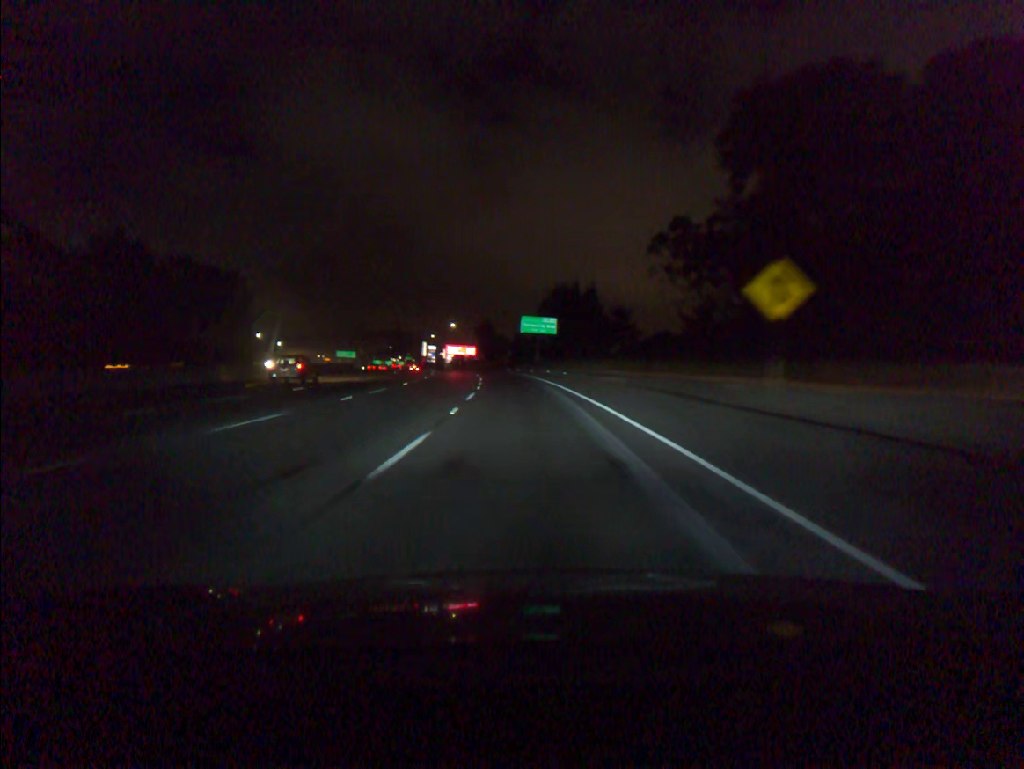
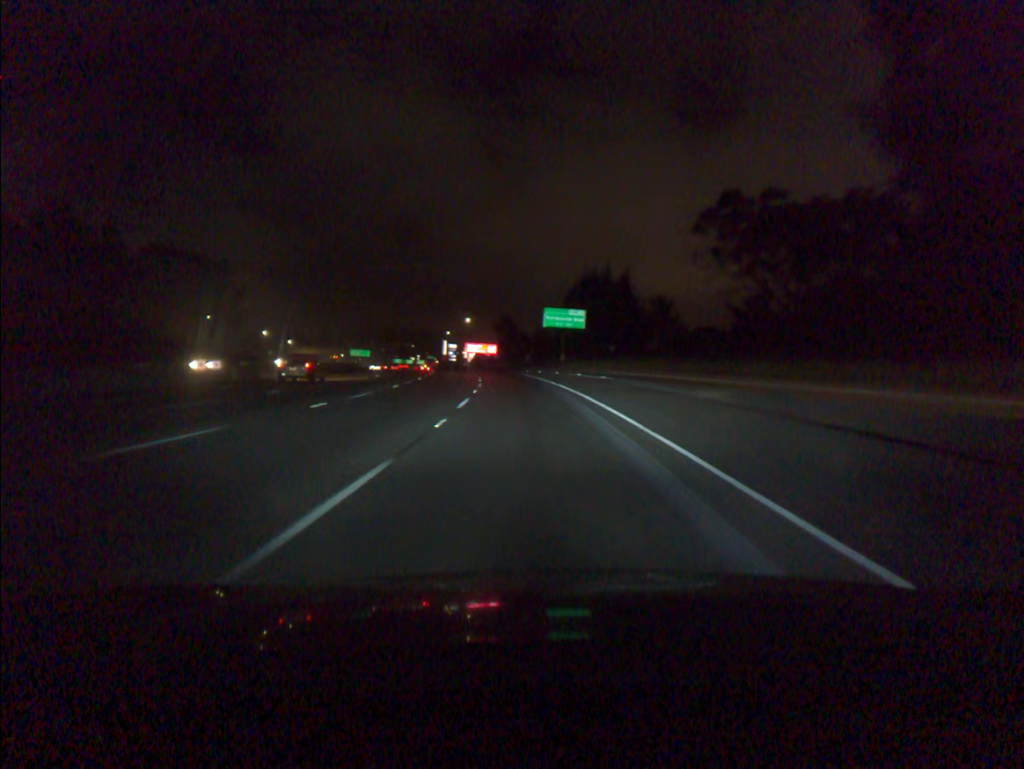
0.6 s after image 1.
(-0.3, +18.4) m; -2°
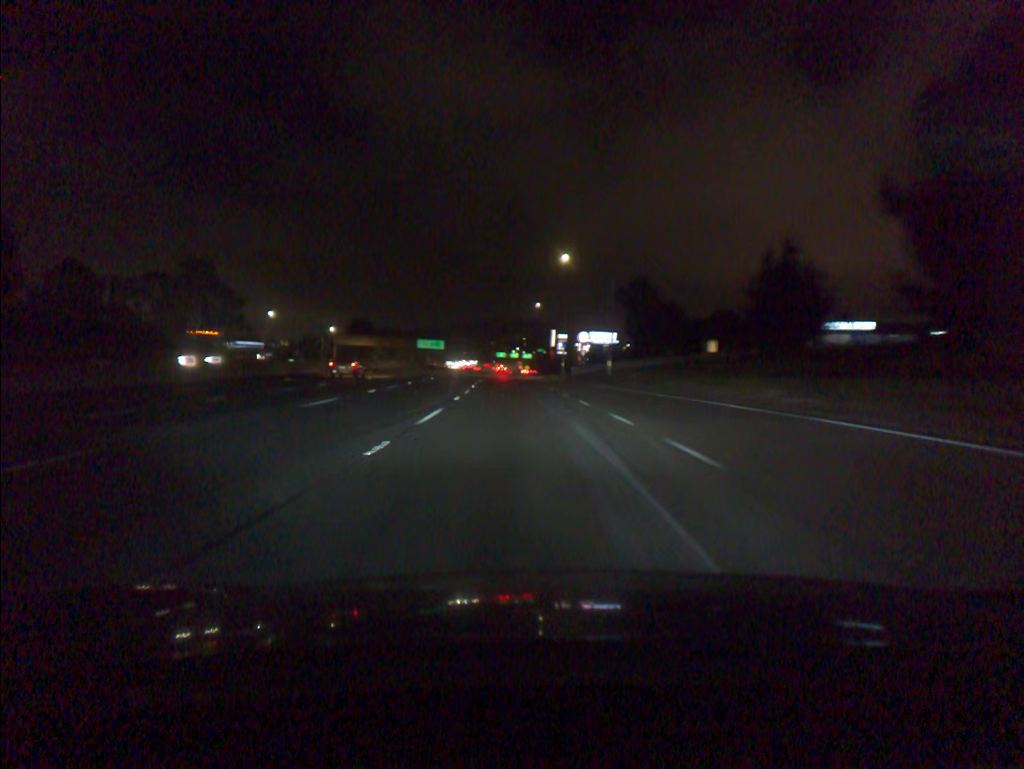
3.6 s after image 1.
(-6.8, +91.9) m; -9°
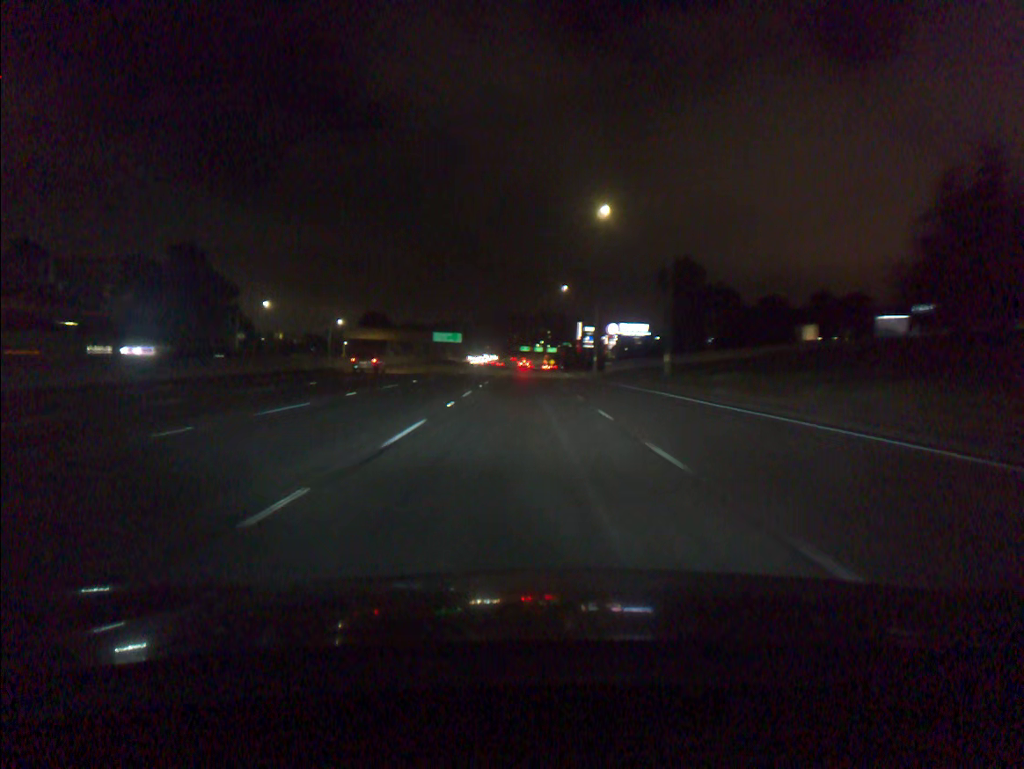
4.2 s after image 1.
(-0.3, +18.5) m; -2°
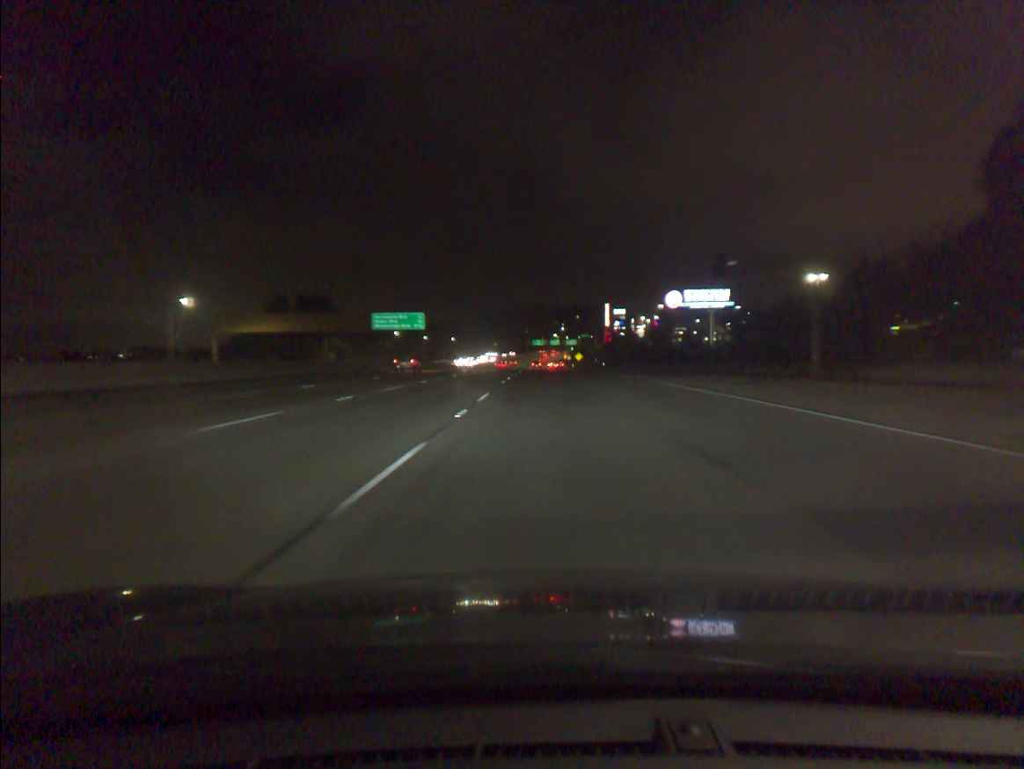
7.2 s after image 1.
(-2.3, +92.2) m; -1°
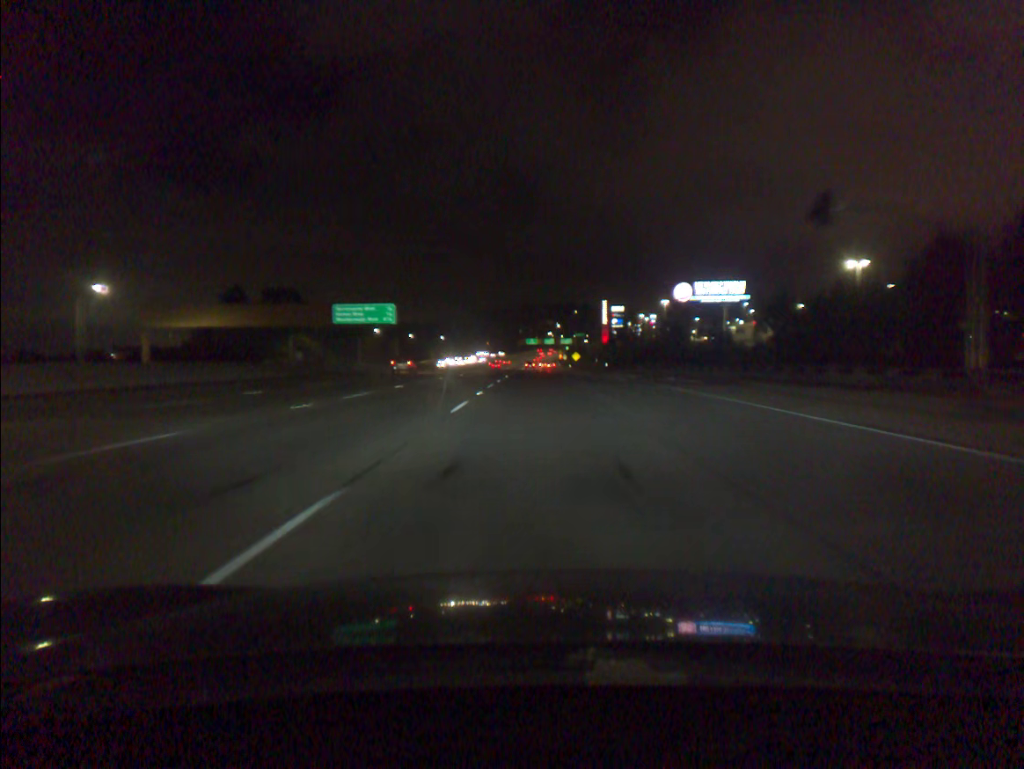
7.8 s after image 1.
(+0.1, +18.3) m; 0°
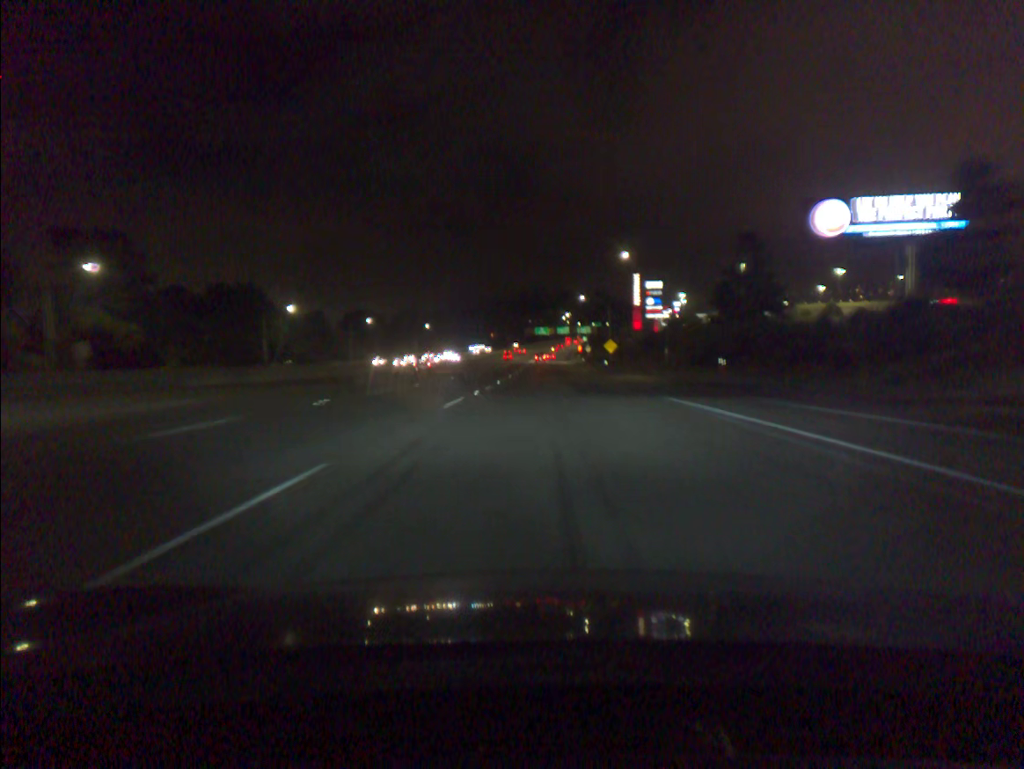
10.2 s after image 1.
(-0.1, +73.1) m; -1°
